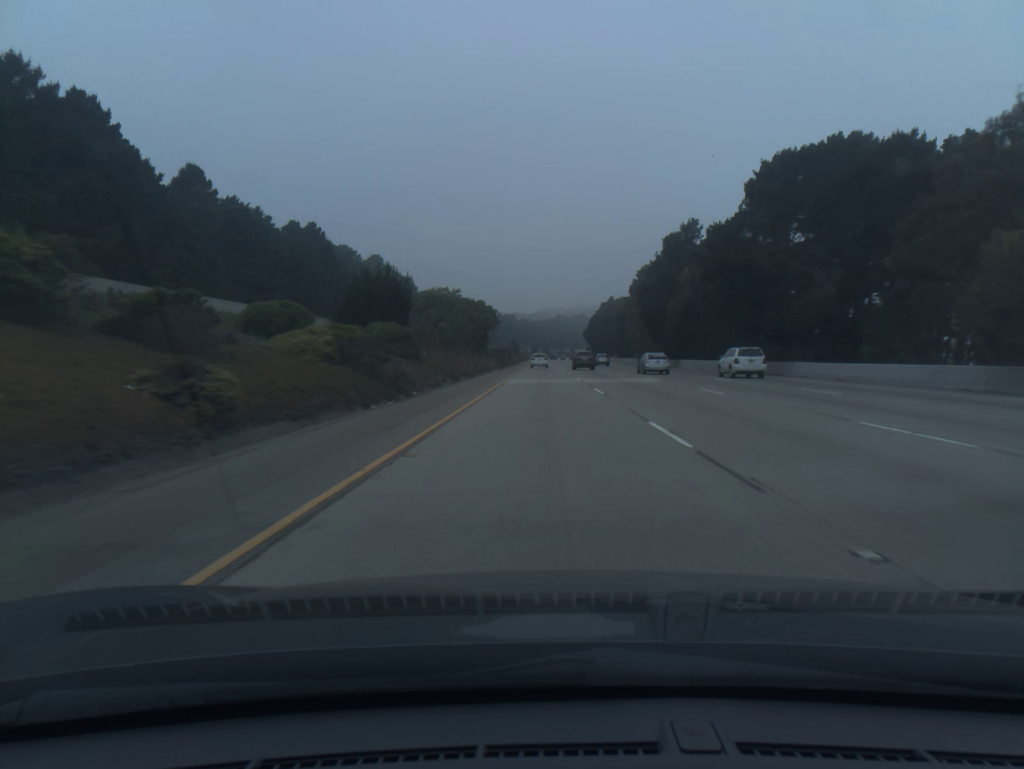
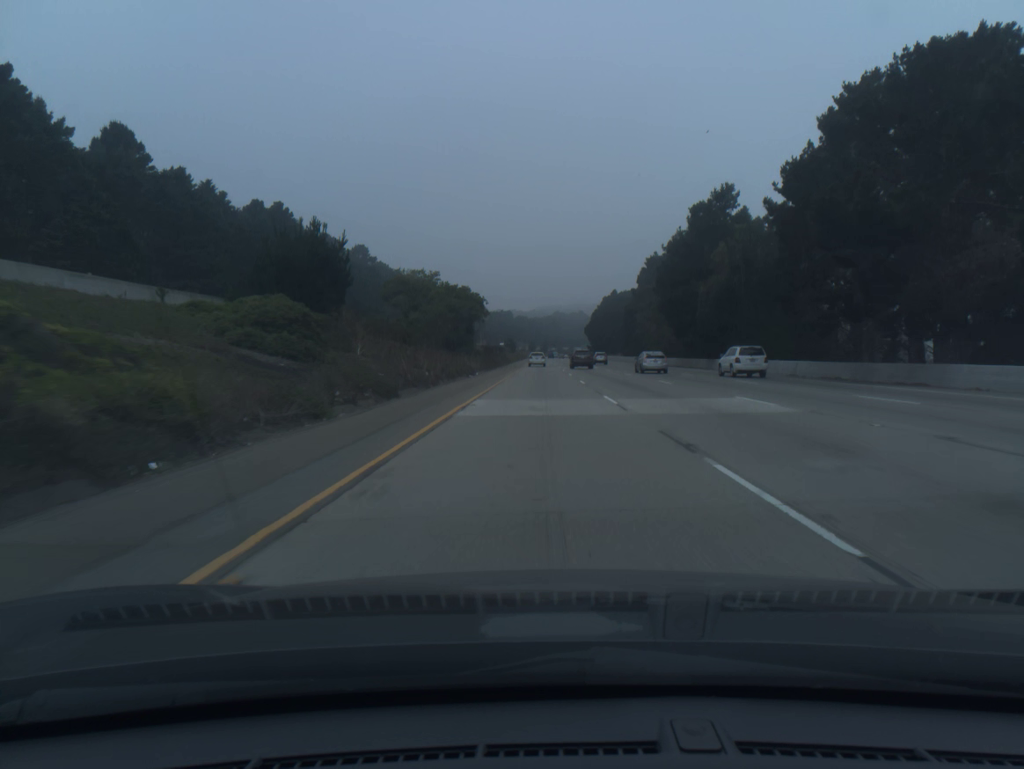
(0.0, +20.1) m; 0°
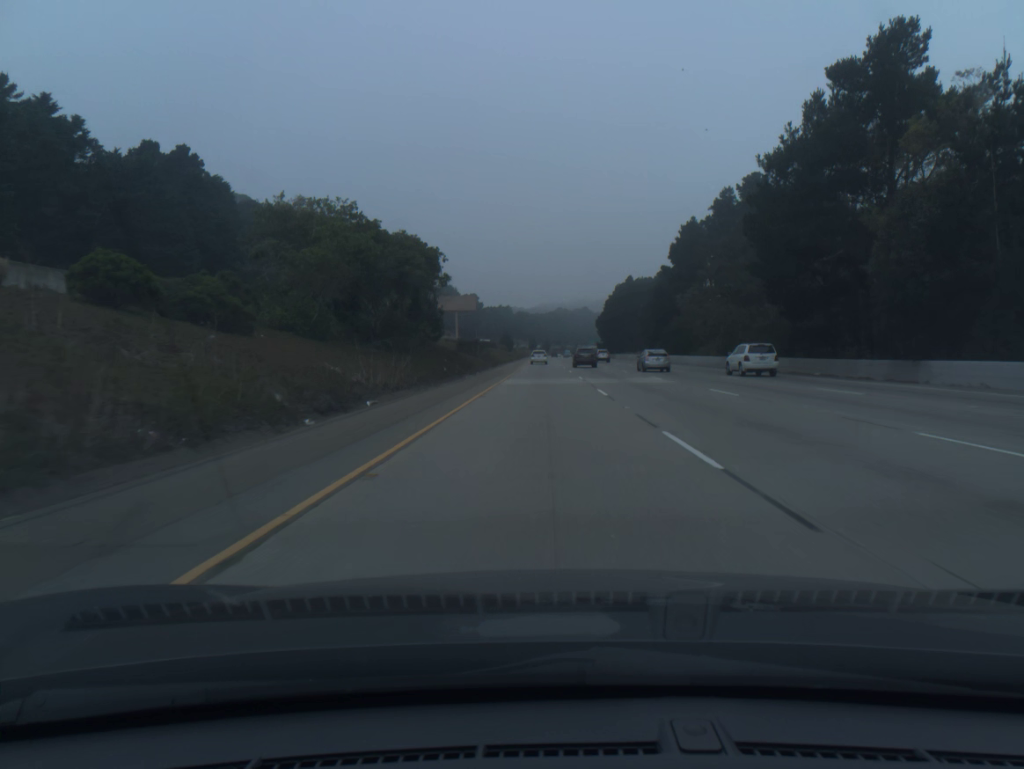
(0.0, +40.3) m; 0°
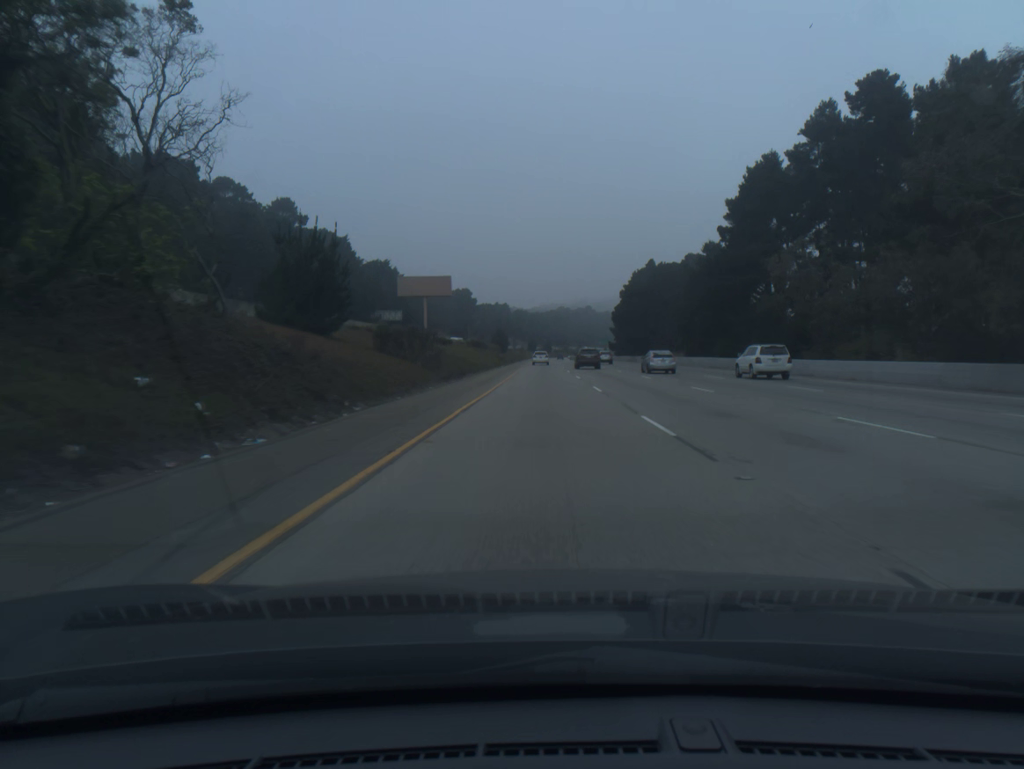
(-0.1, +40.3) m; 0°
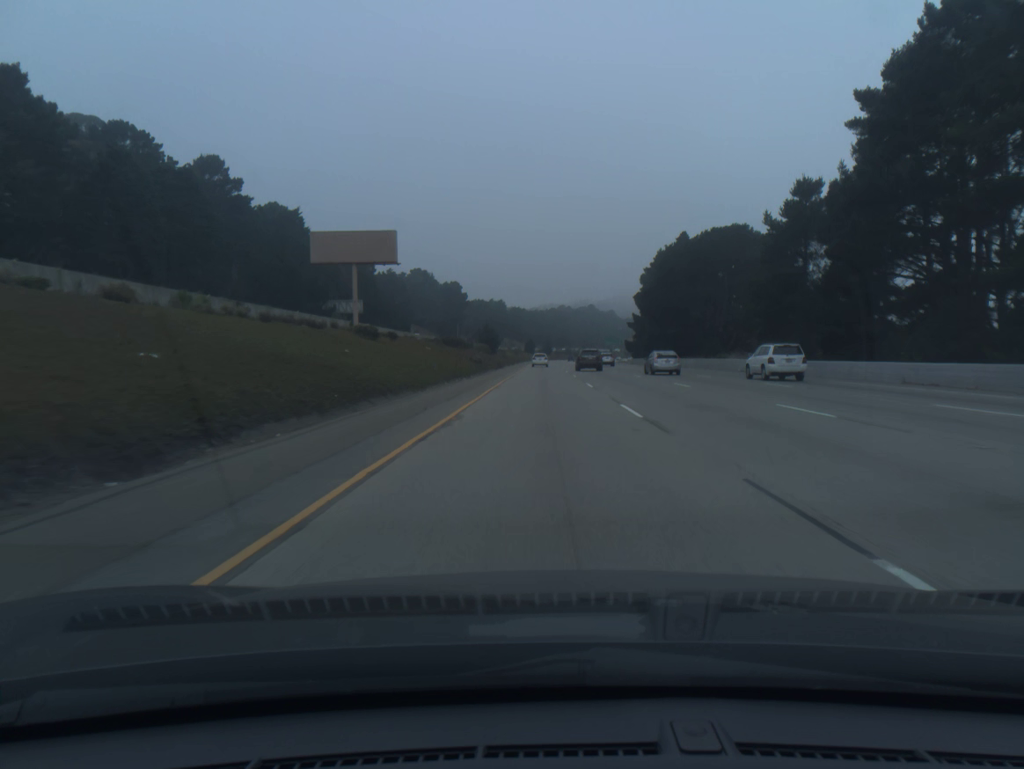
(0.0, +40.3) m; 0°
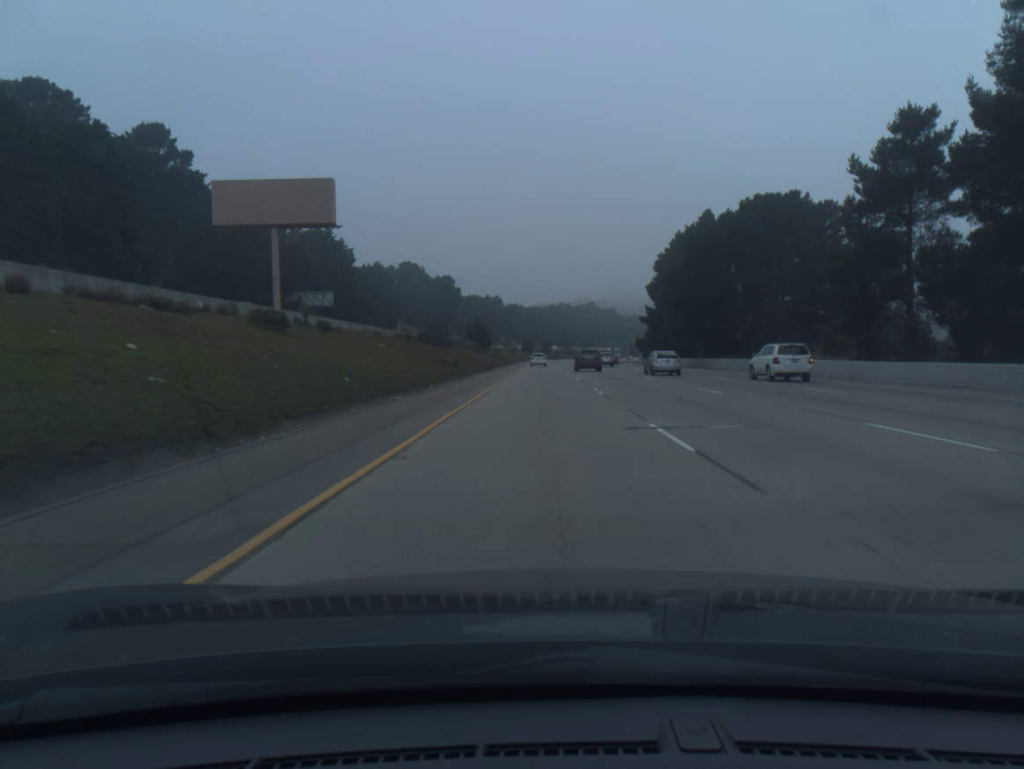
(0.0, +20.1) m; 0°
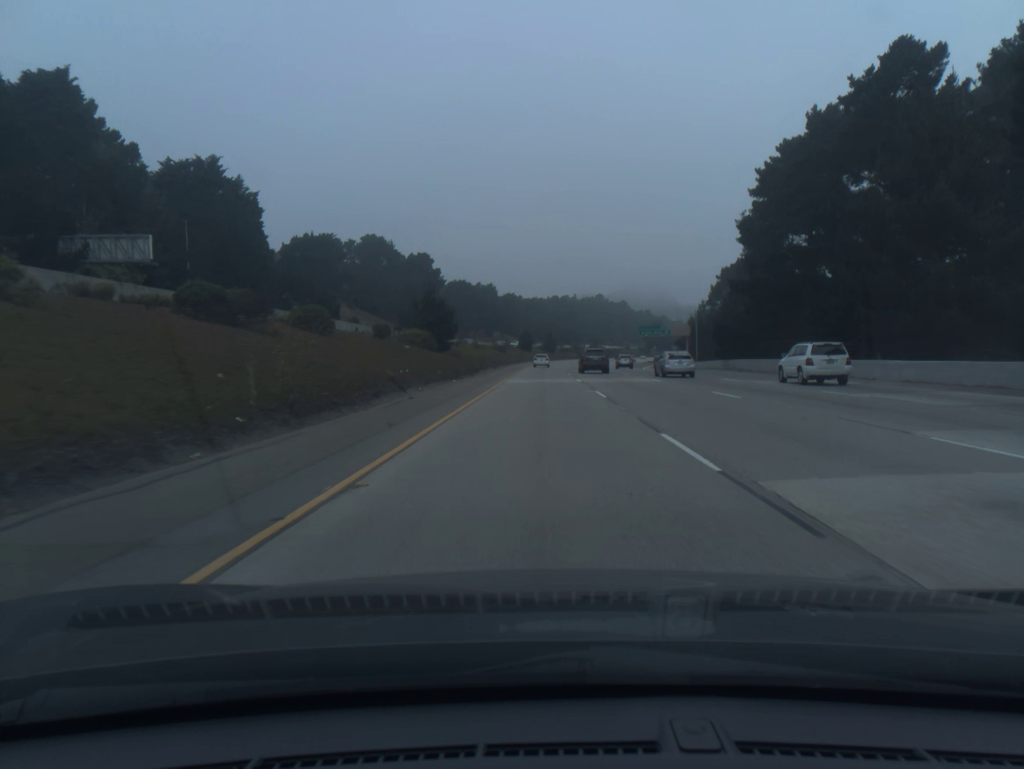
(0.0, +60.3) m; 0°
